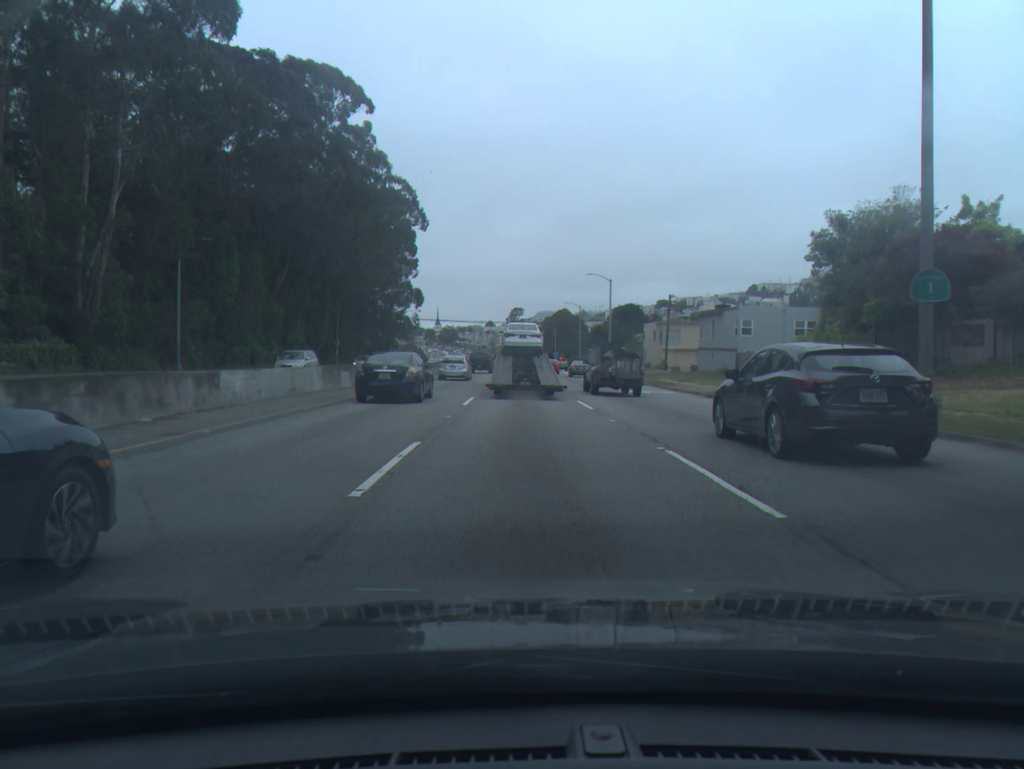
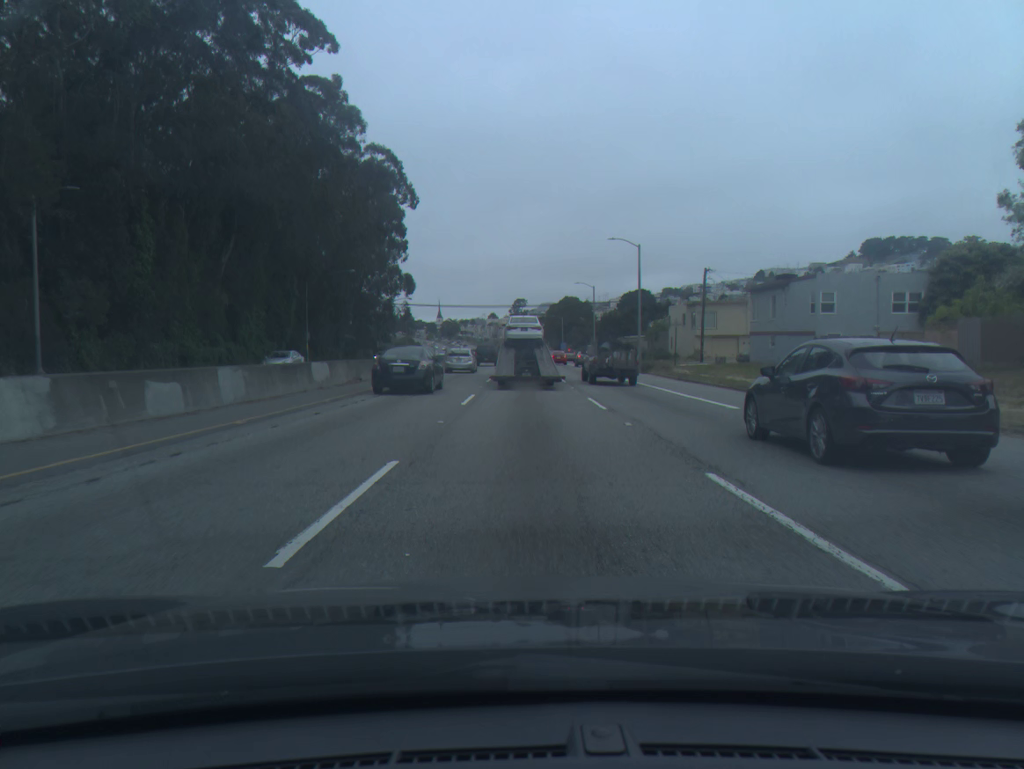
(0.0, +16.5) m; 0°
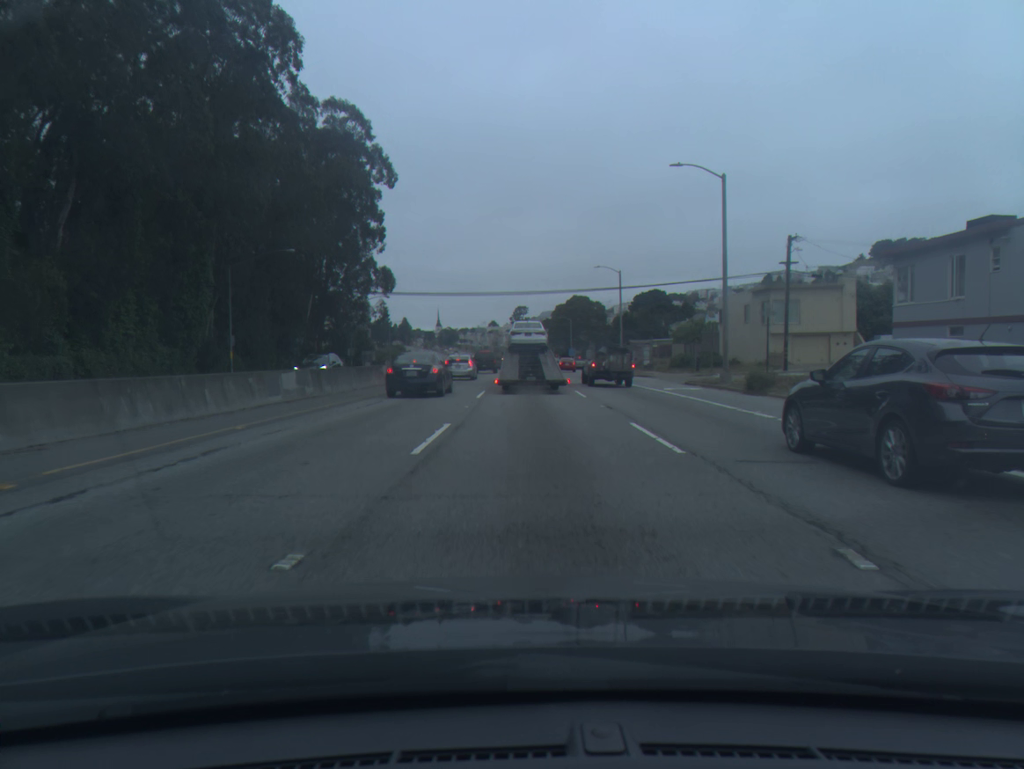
(-0.1, +23.8) m; 0°
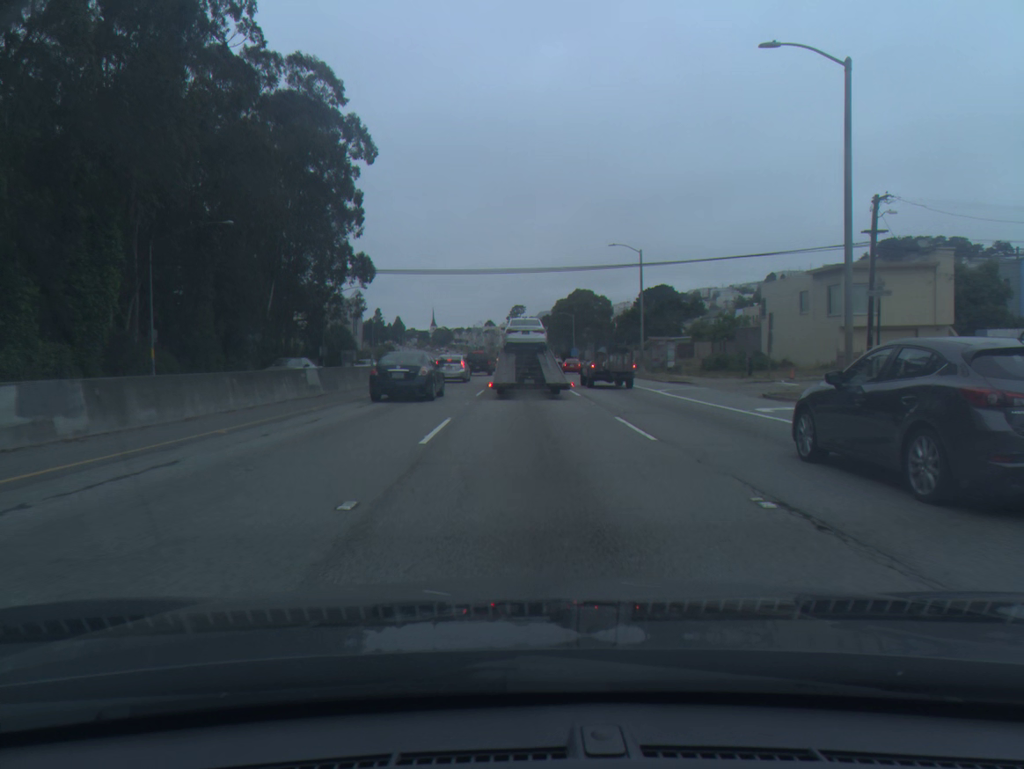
(0.0, +13.1) m; 0°
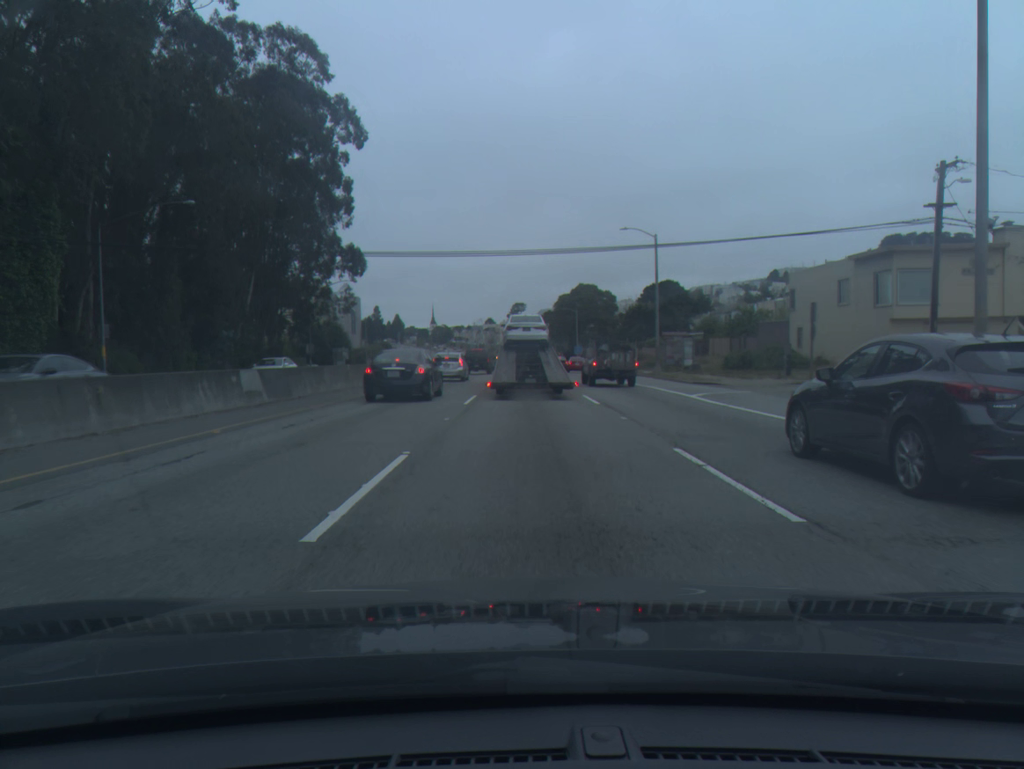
(0.0, +6.1) m; 0°
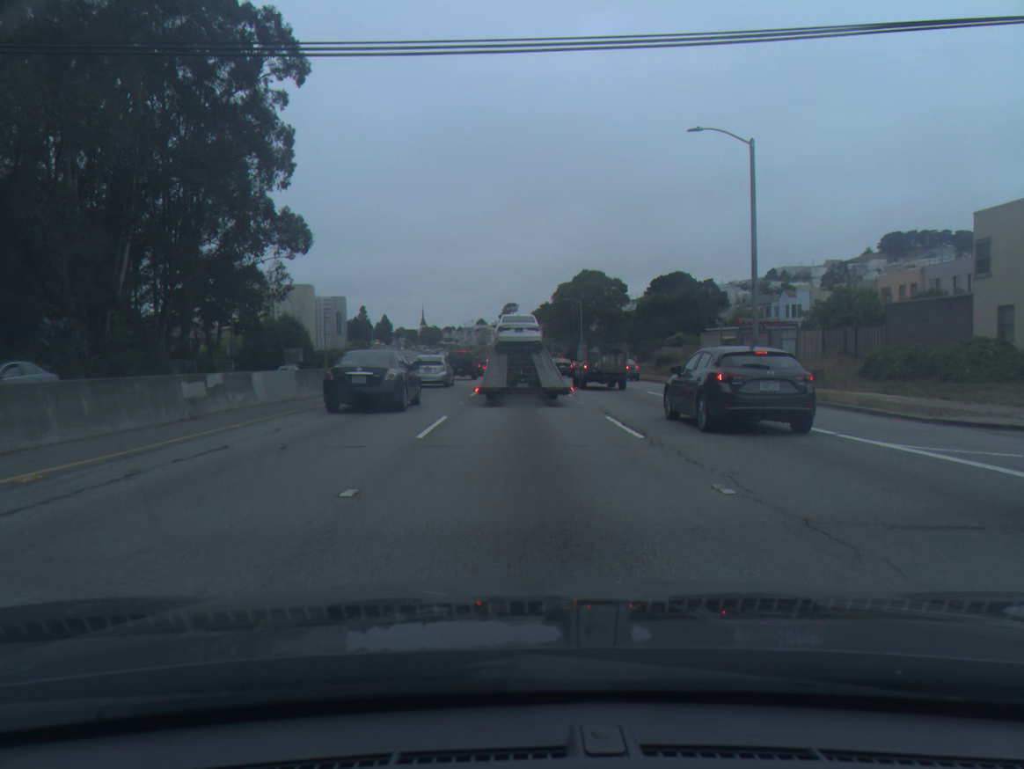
(+0.1, +22.9) m; +1°
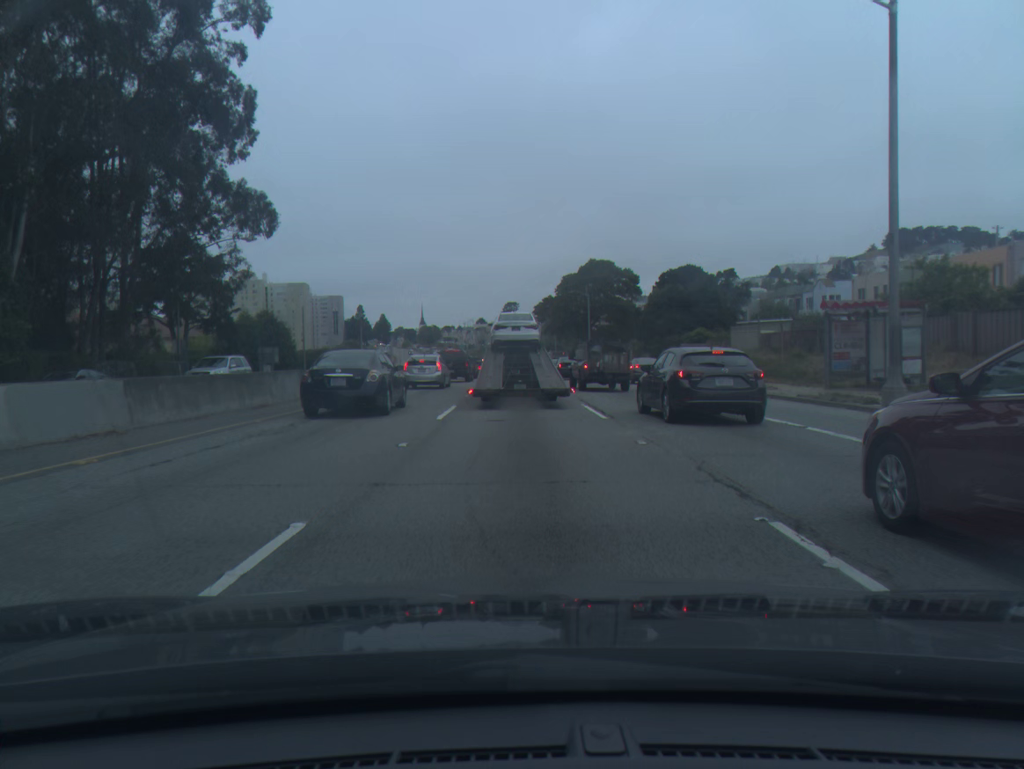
(+0.1, +10.9) m; 0°
